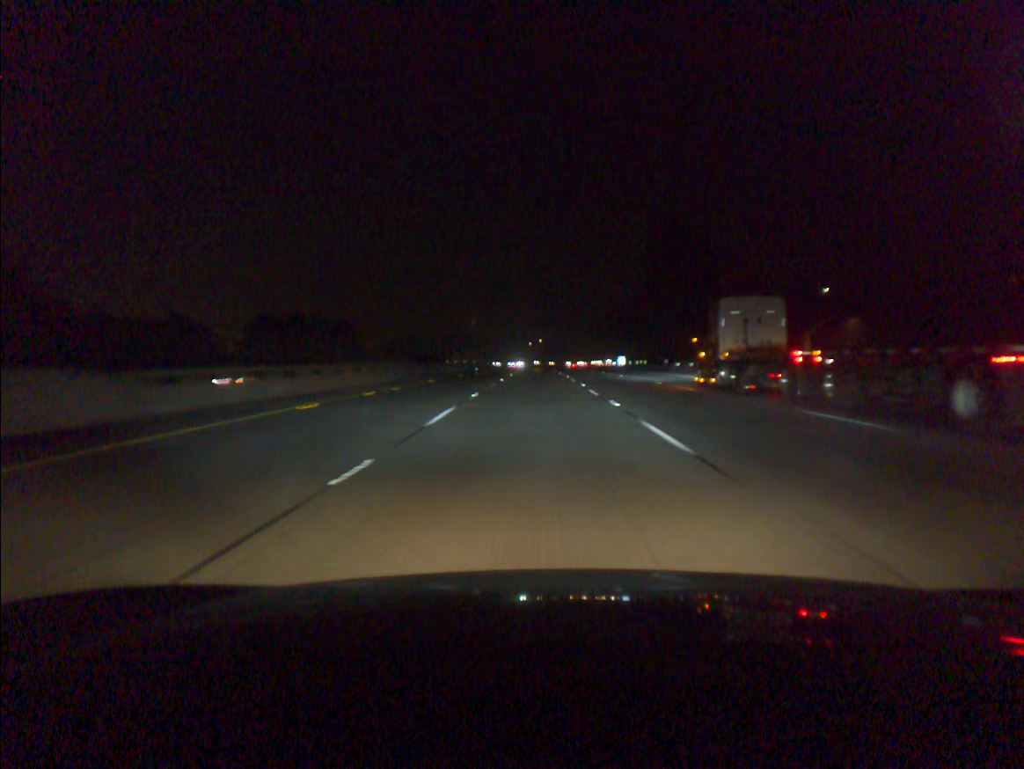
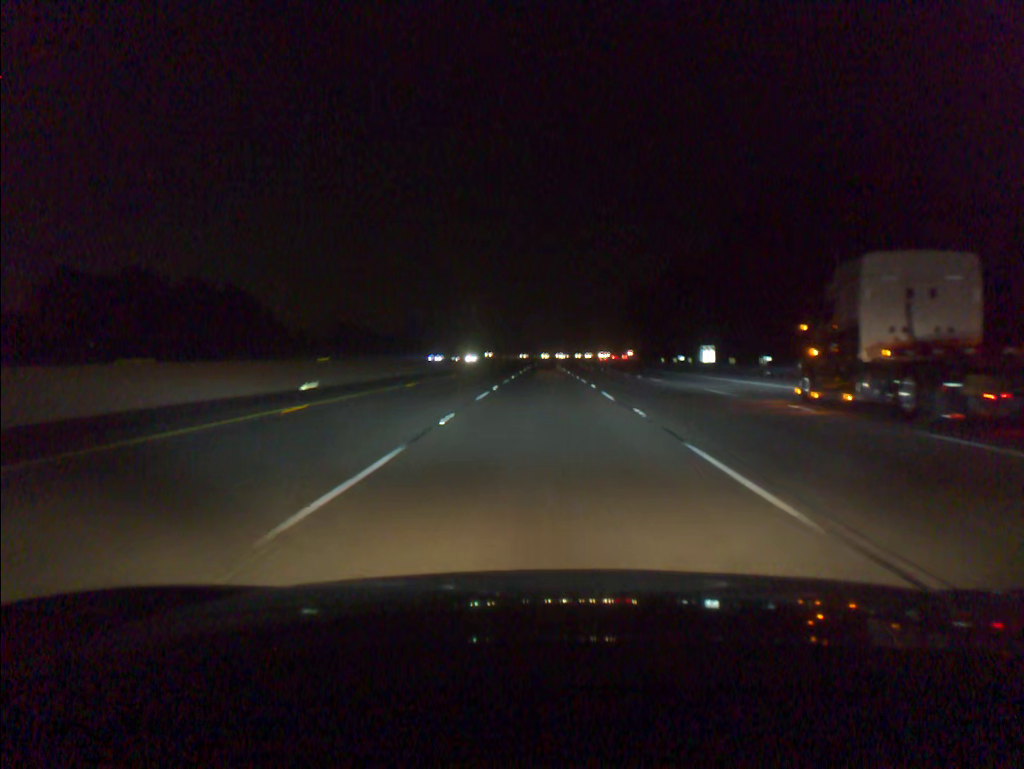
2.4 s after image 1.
(-0.4, +76.8) m; 0°
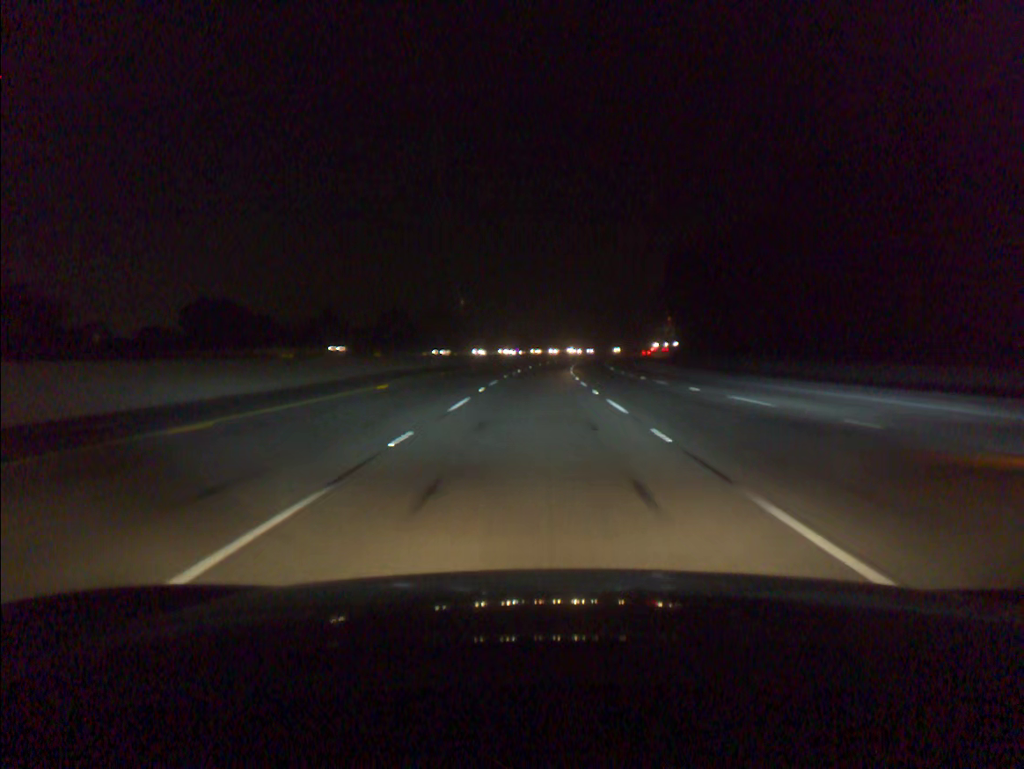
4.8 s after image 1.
(+0.4, +77.0) m; 0°
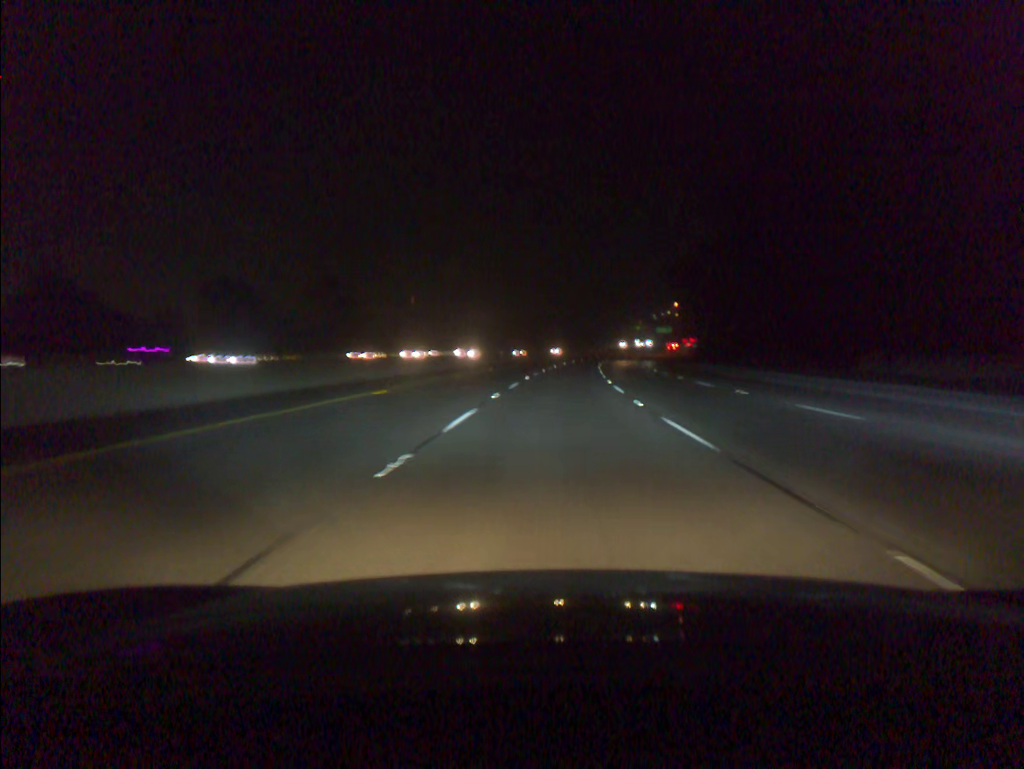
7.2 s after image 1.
(+1.0, +77.1) m; +3°
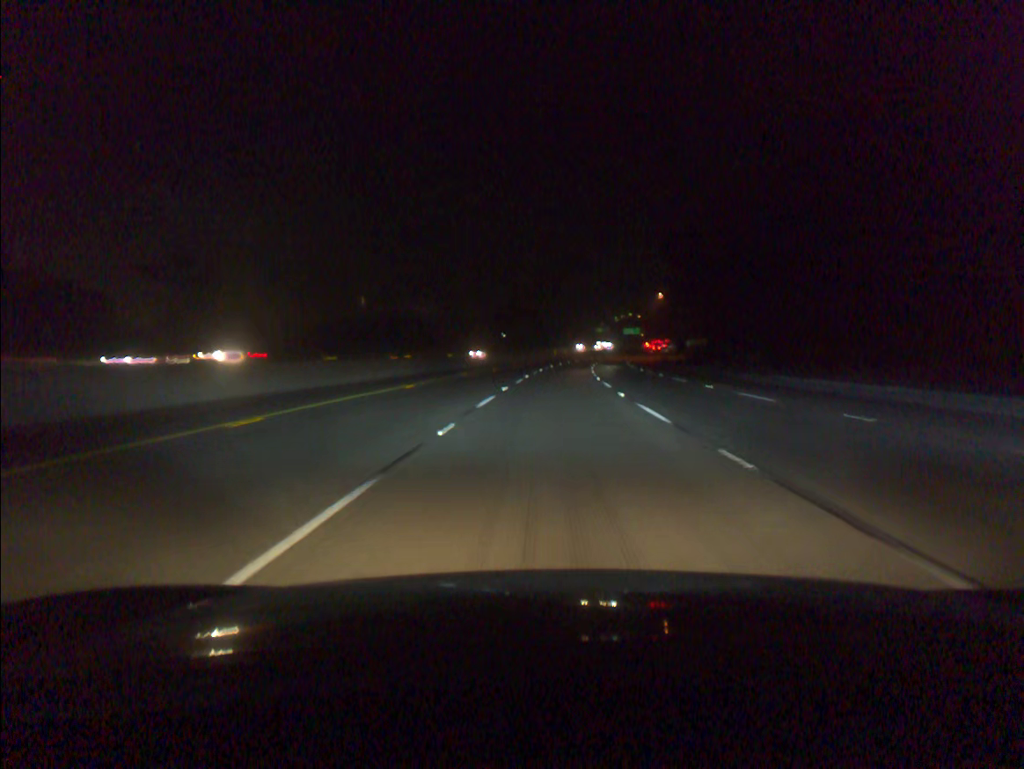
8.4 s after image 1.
(+1.0, +38.5) m; +3°
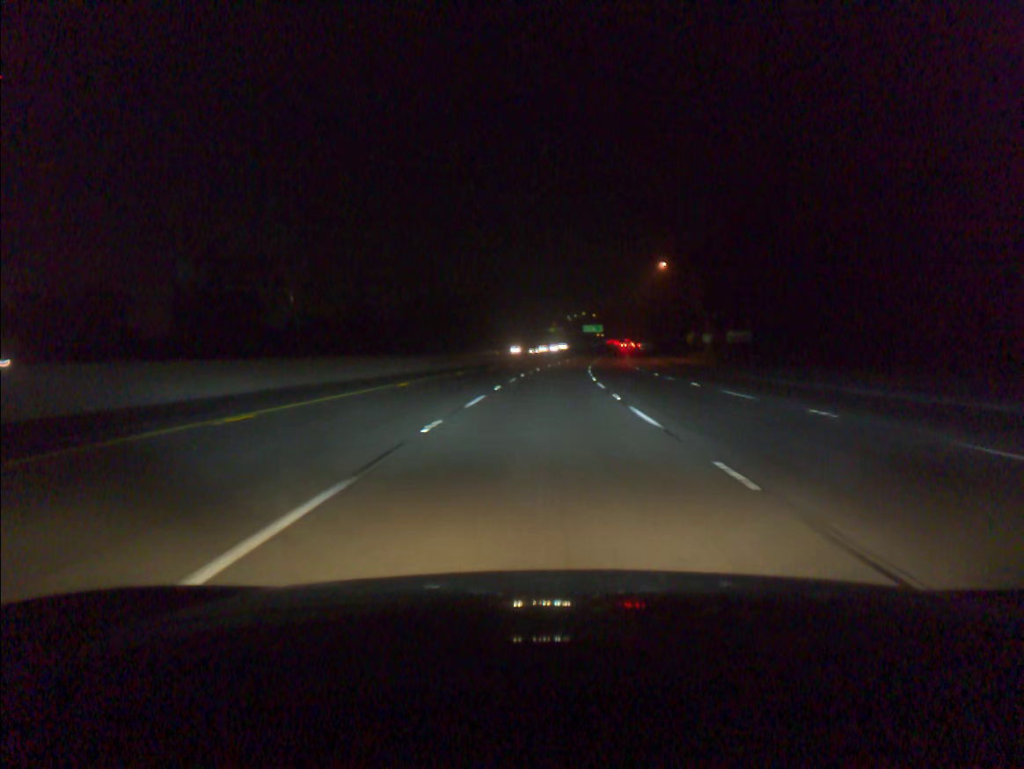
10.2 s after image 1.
(+1.9, +57.7) m; +4°
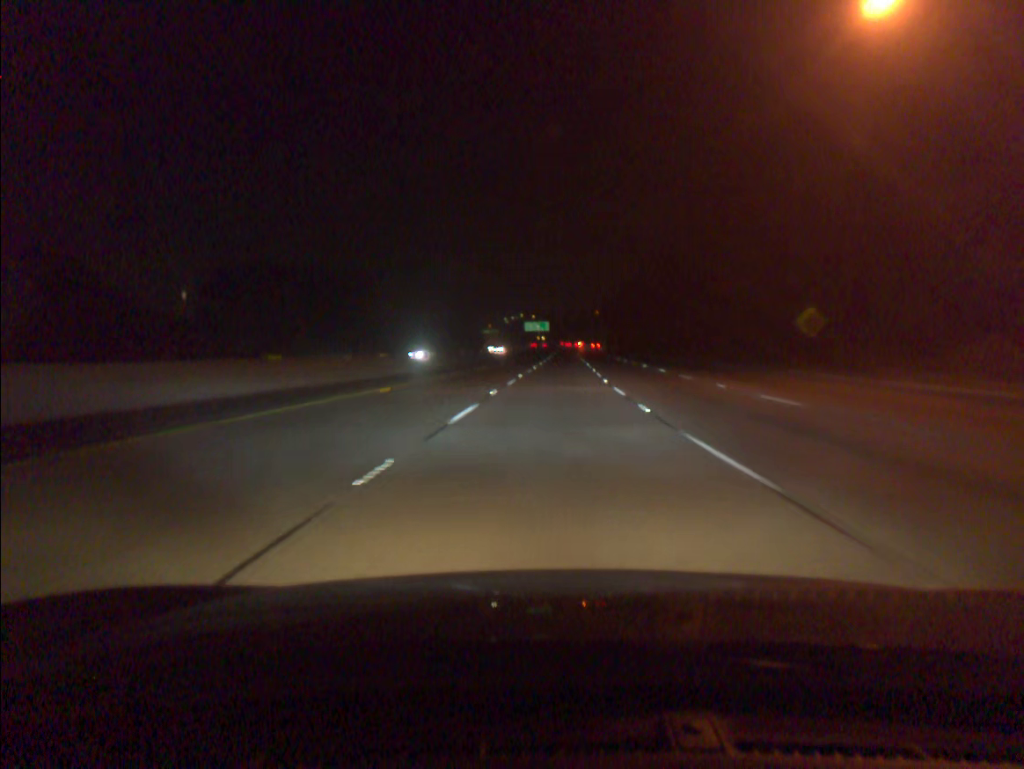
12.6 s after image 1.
(+2.9, +76.9) m; +5°
